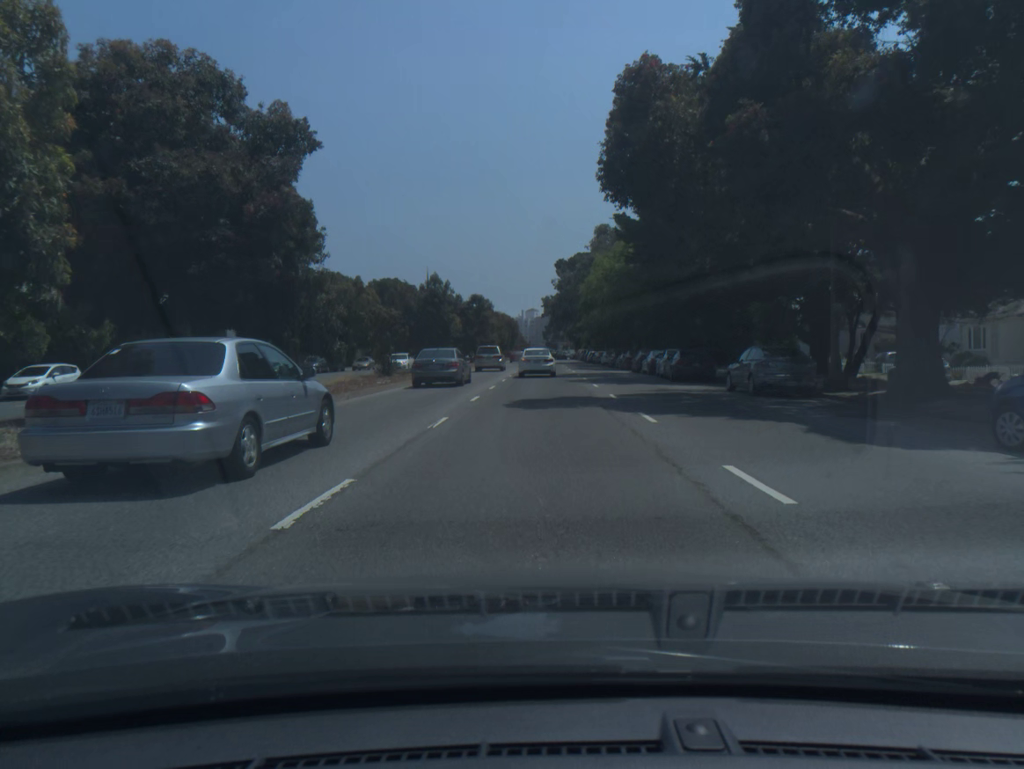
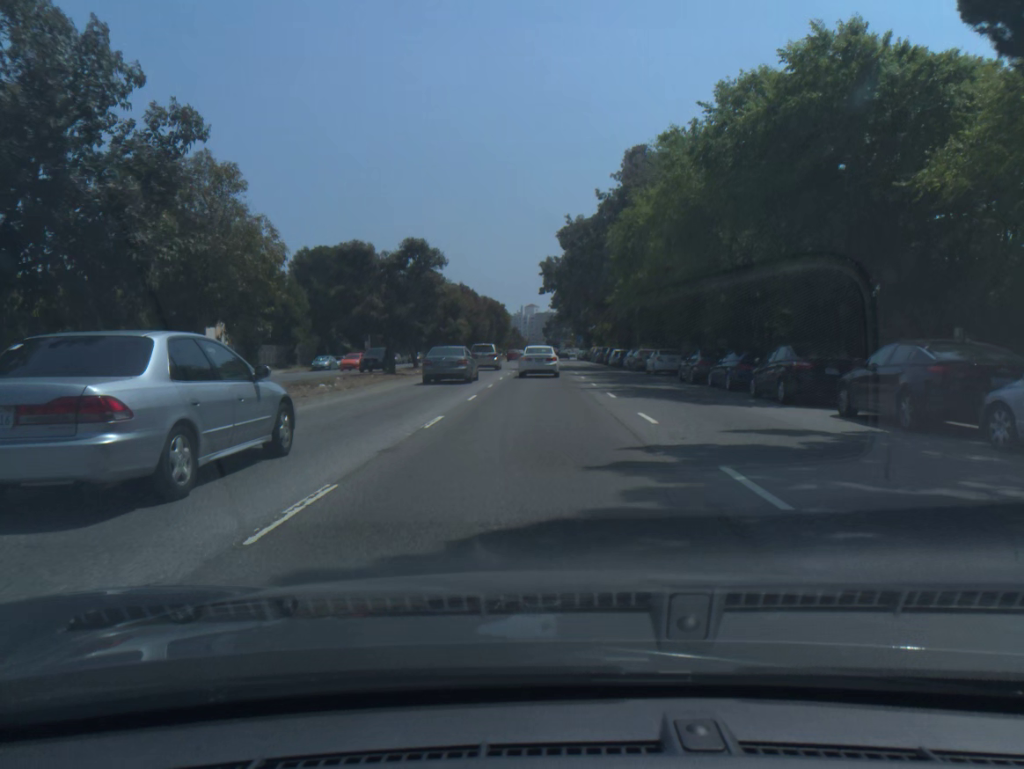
(-0.1, +36.5) m; 0°
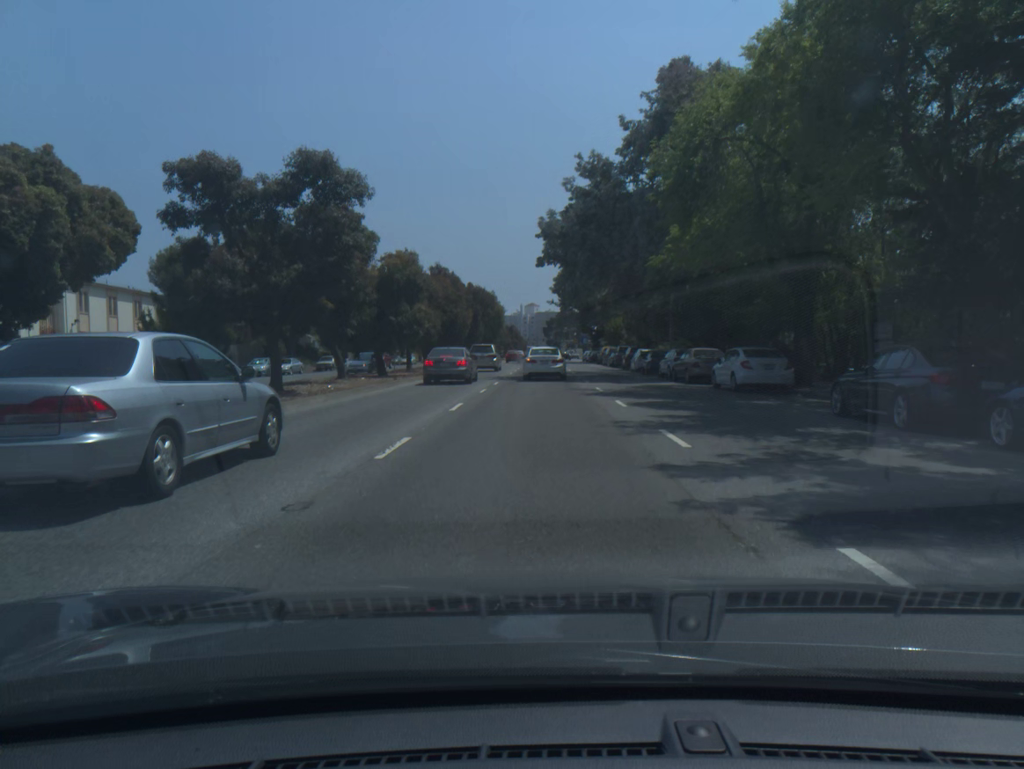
(0.0, +17.9) m; 0°
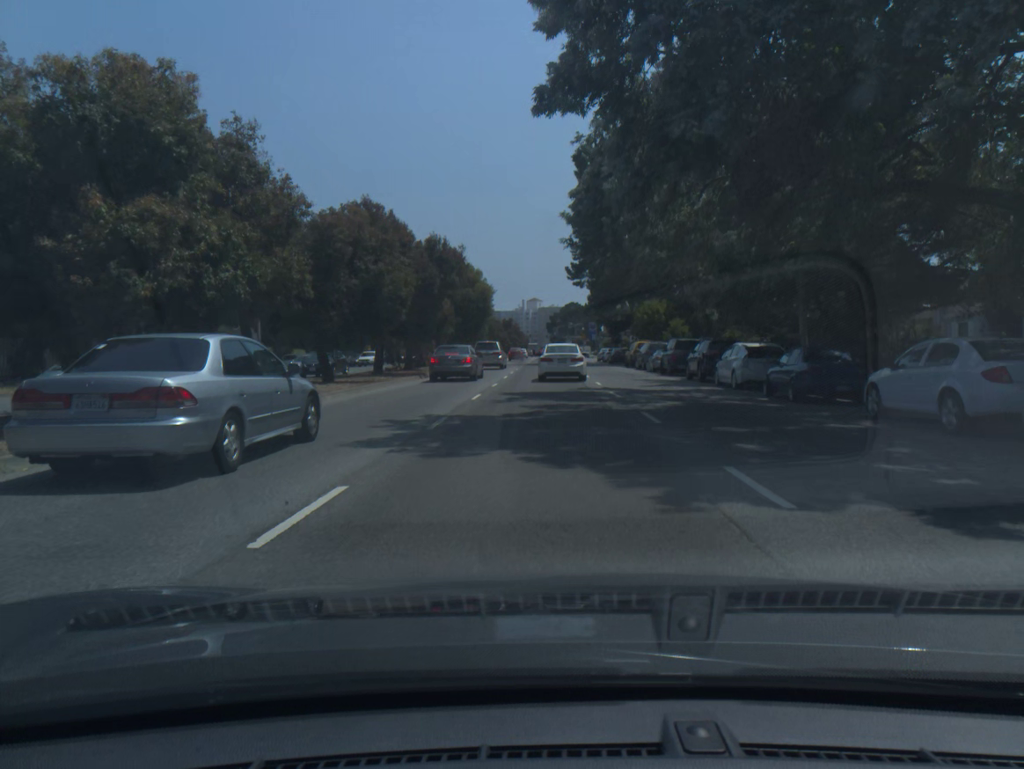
(-0.1, +25.5) m; 0°
